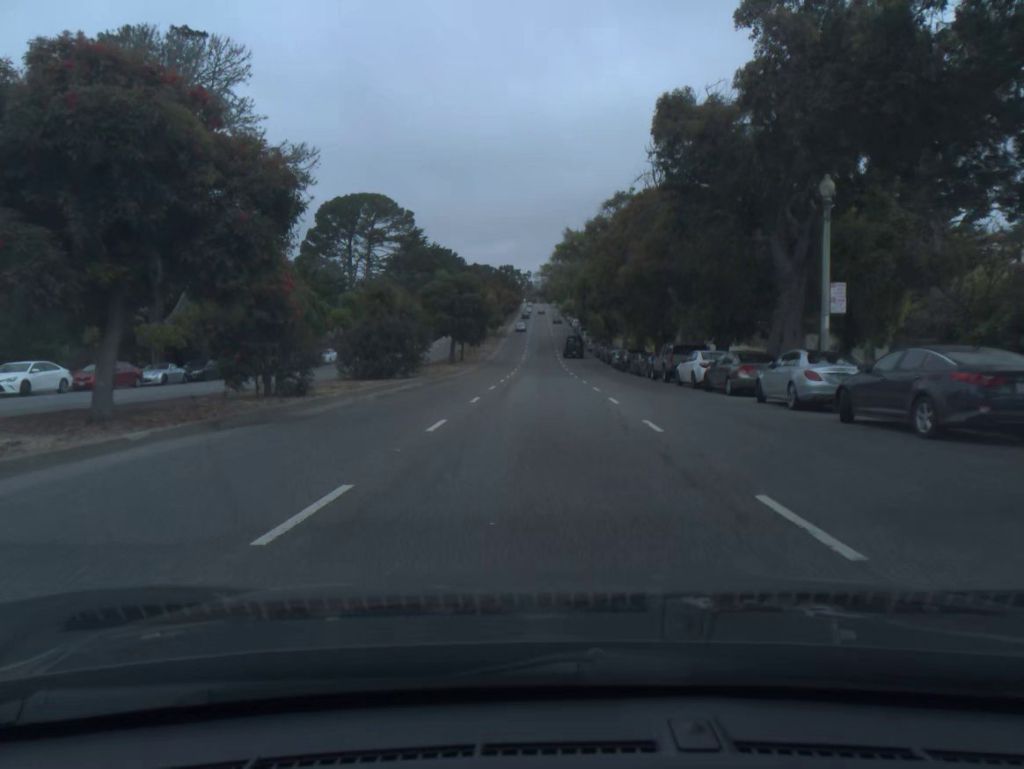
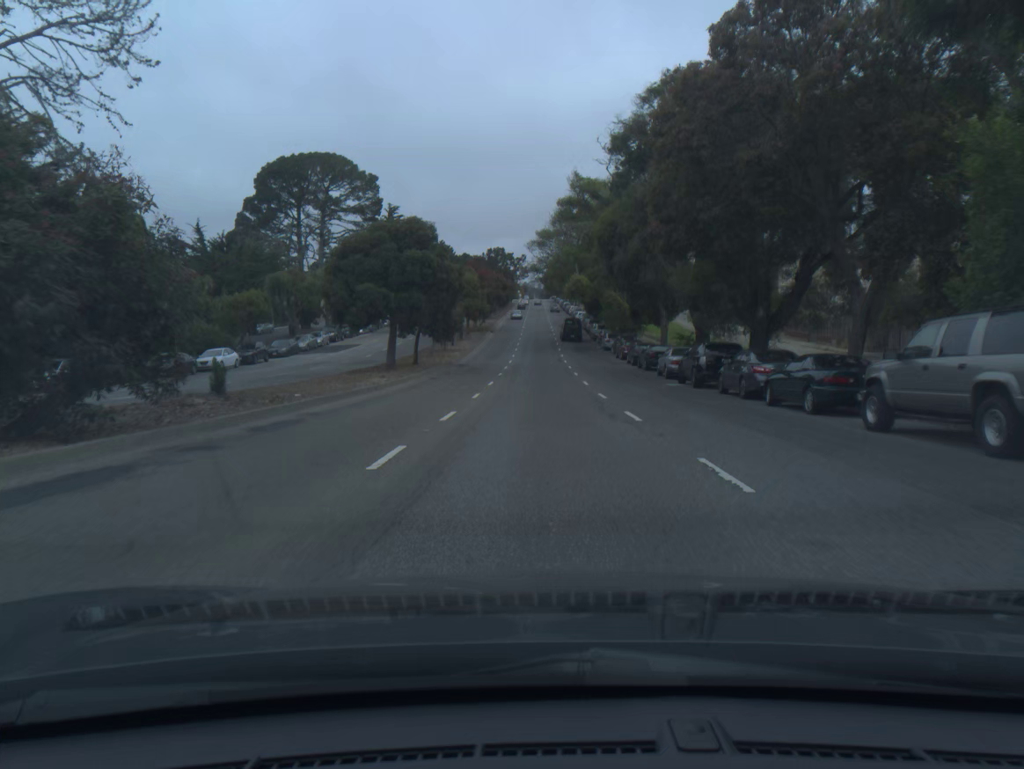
(0.0, +26.3) m; 0°
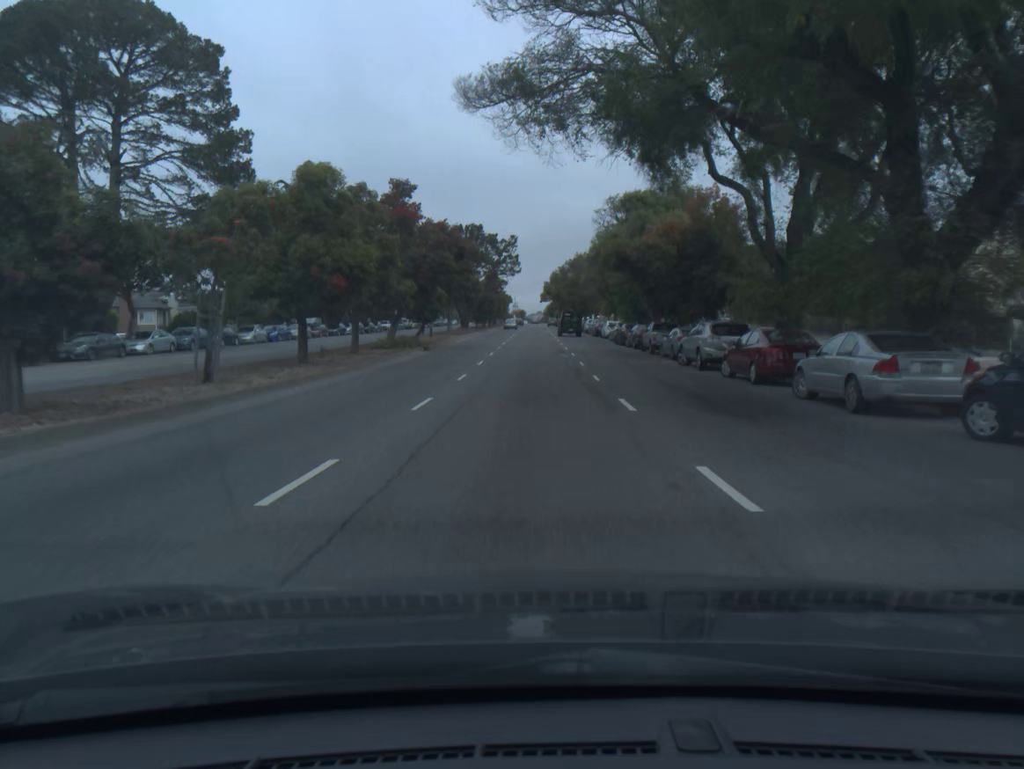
(0.0, +52.5) m; 0°
